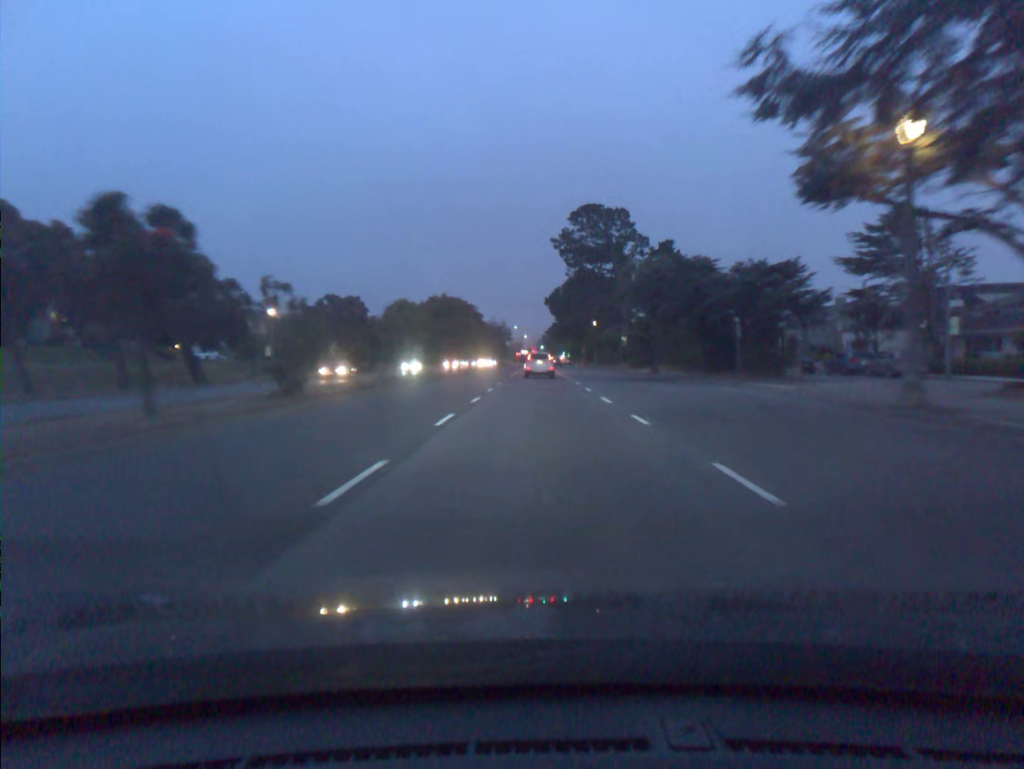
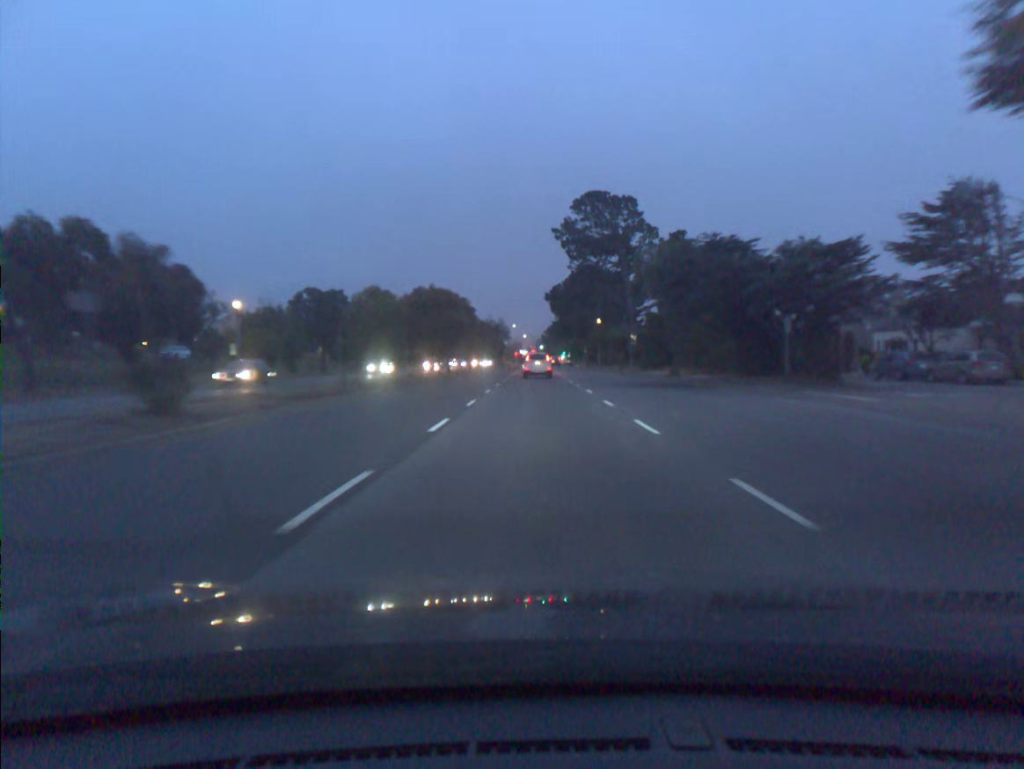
(0.0, +8.2) m; 0°
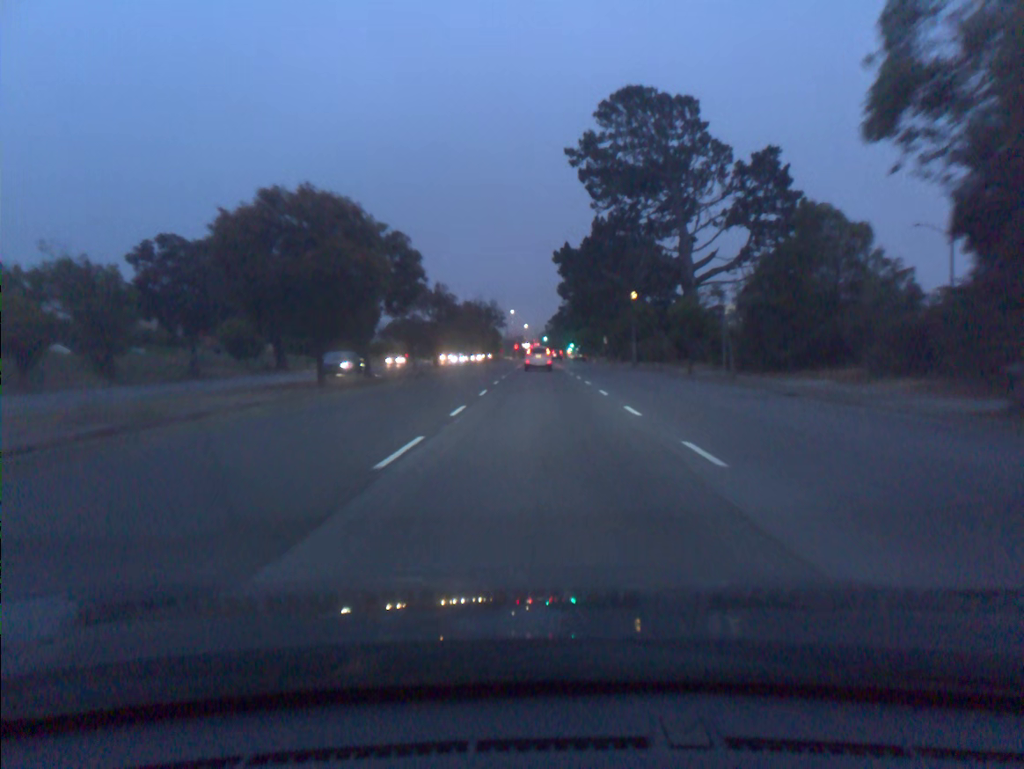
(-0.1, +33.7) m; 0°
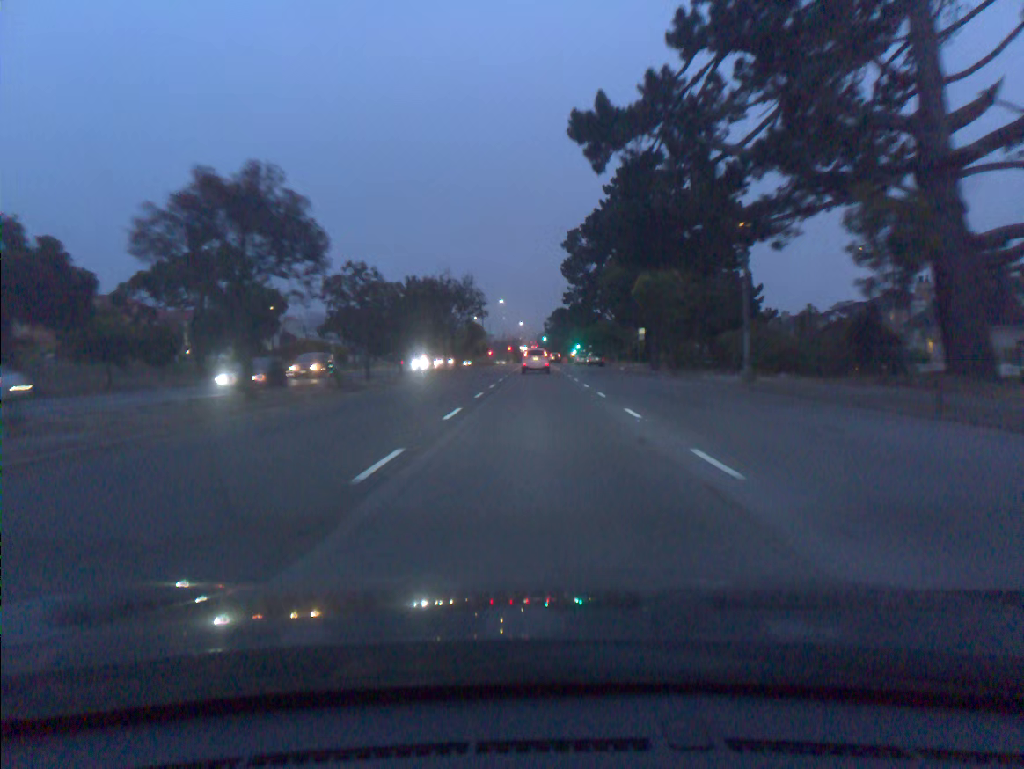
(+0.2, +36.9) m; 0°
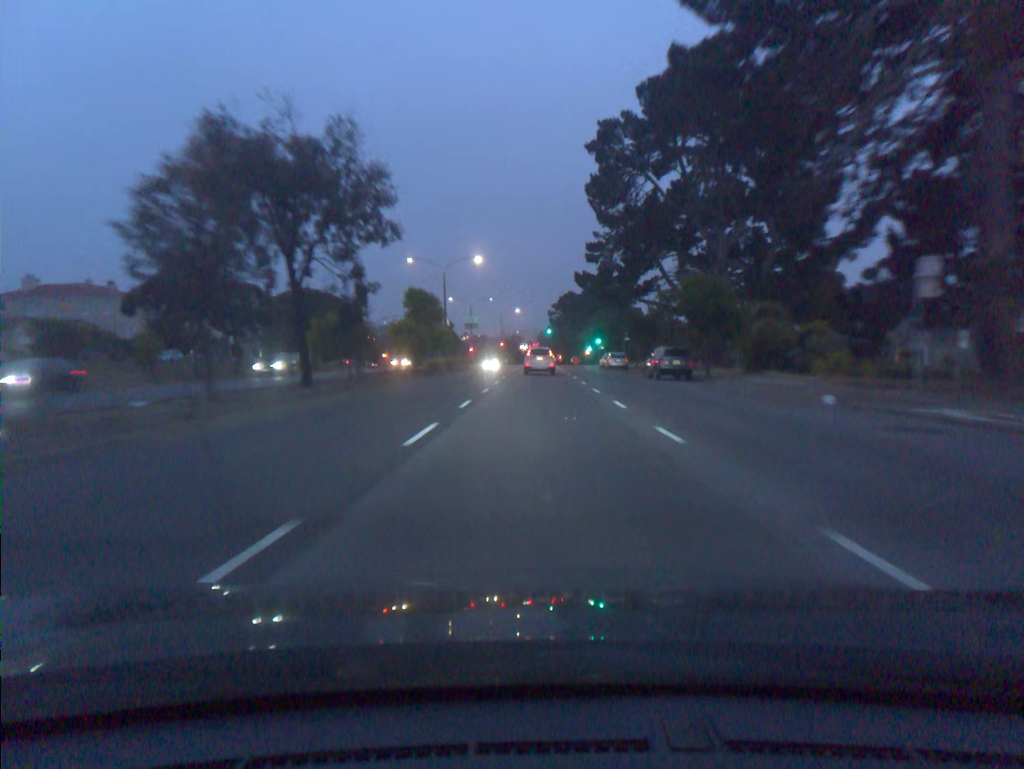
(-0.2, +48.2) m; 0°
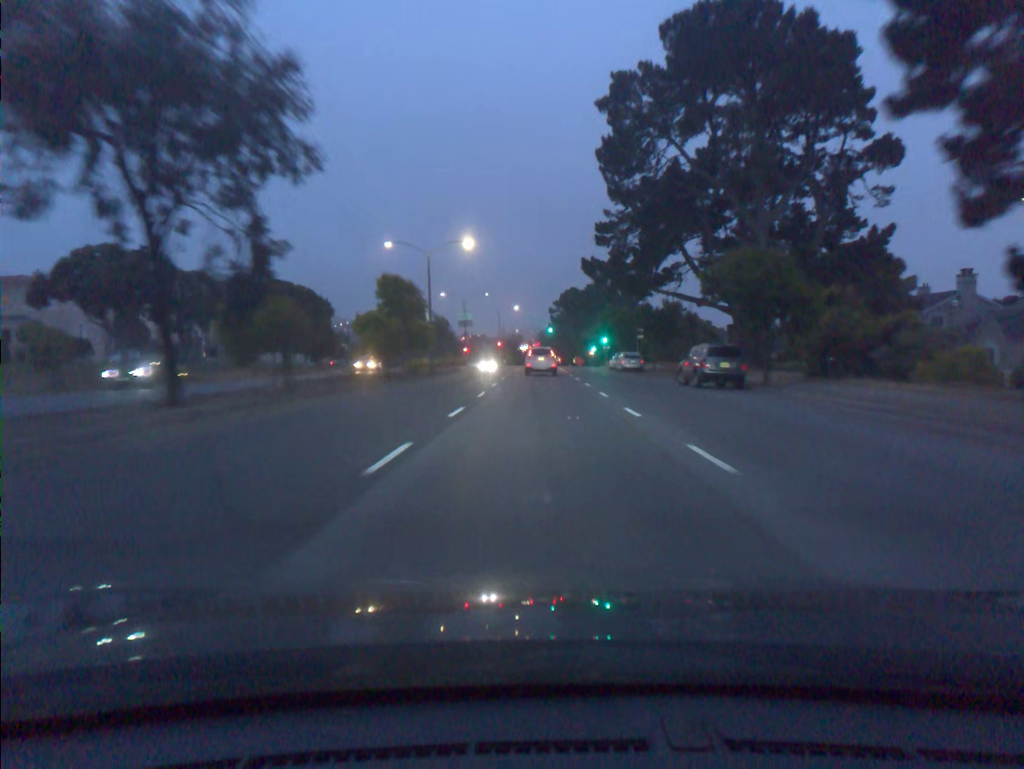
(0.0, +9.6) m; 0°
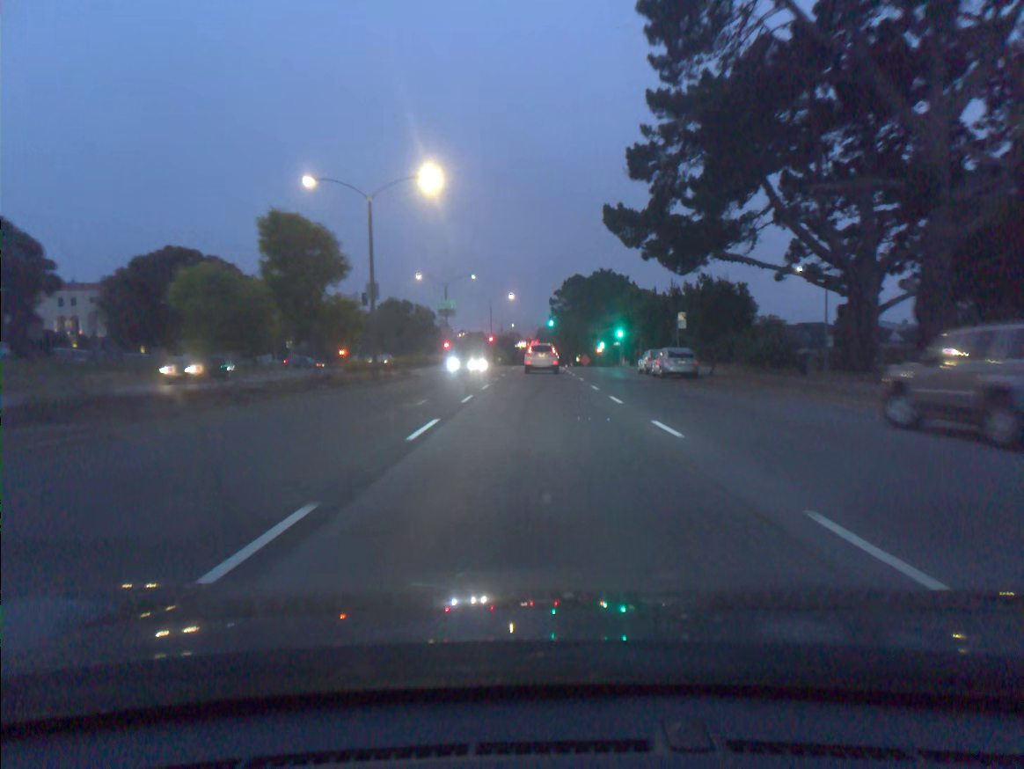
(0.0, +19.2) m; 0°
